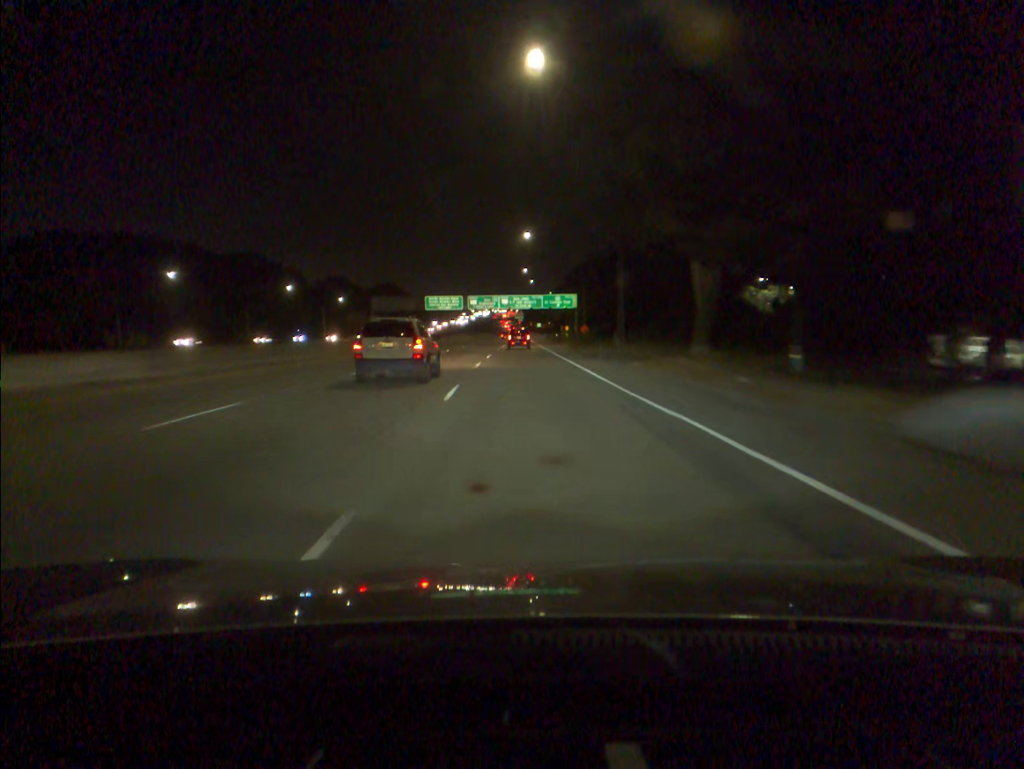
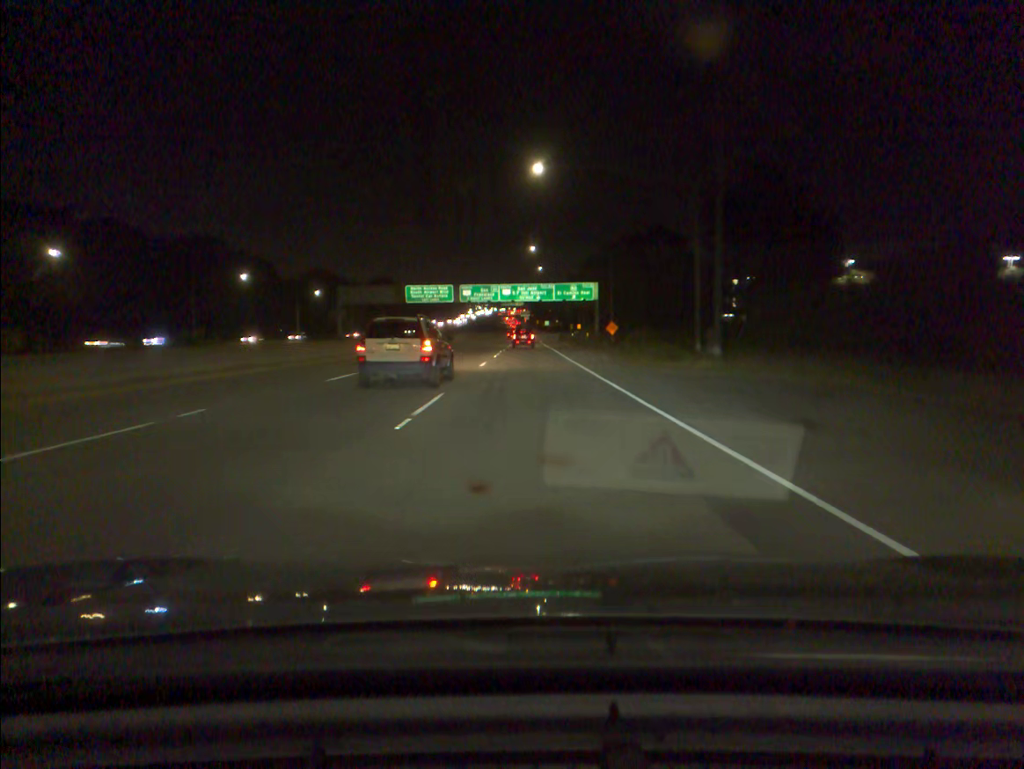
(-0.2, +32.7) m; 0°
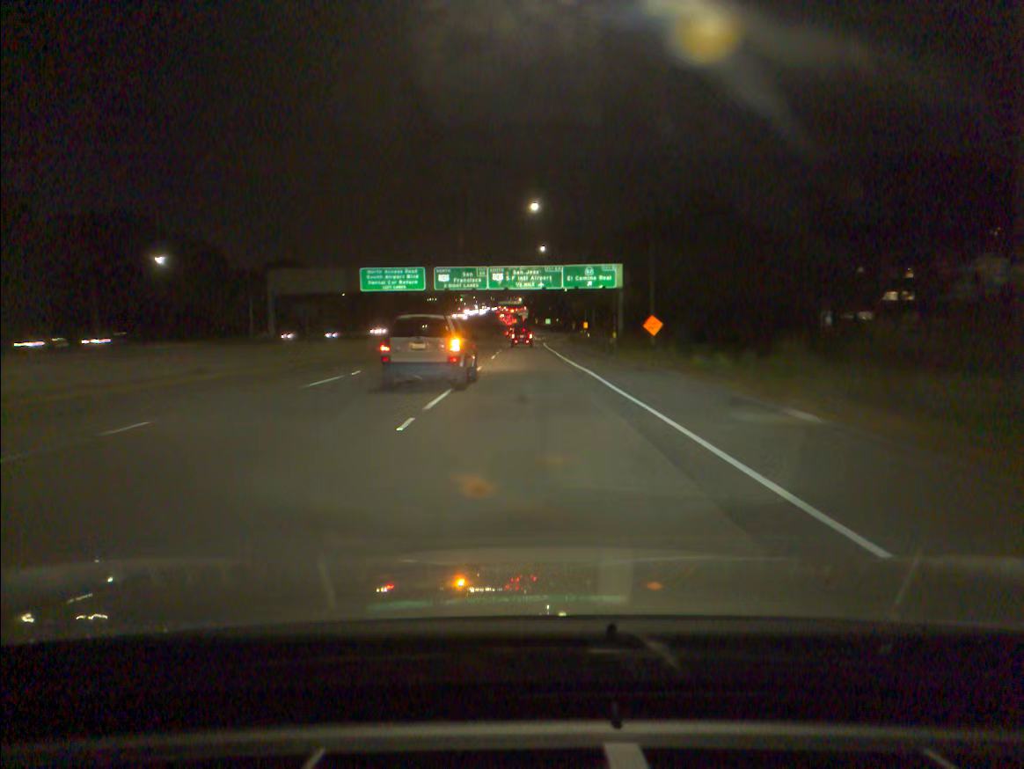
(+0.1, +32.6) m; 0°
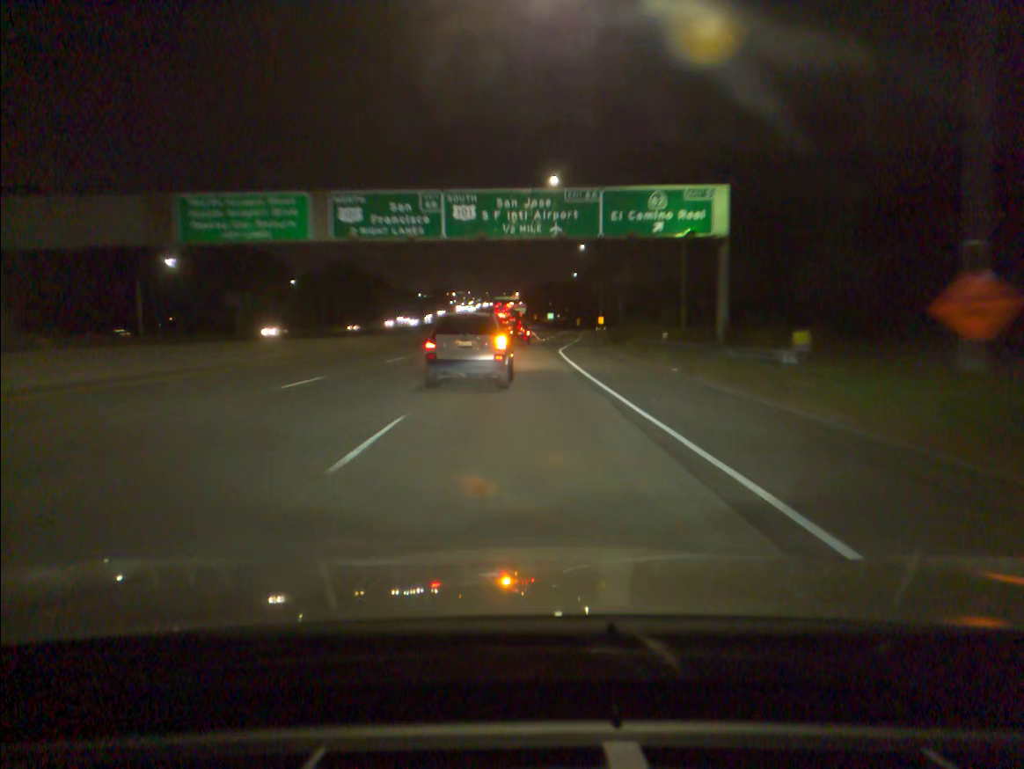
(+0.1, +48.0) m; 0°
